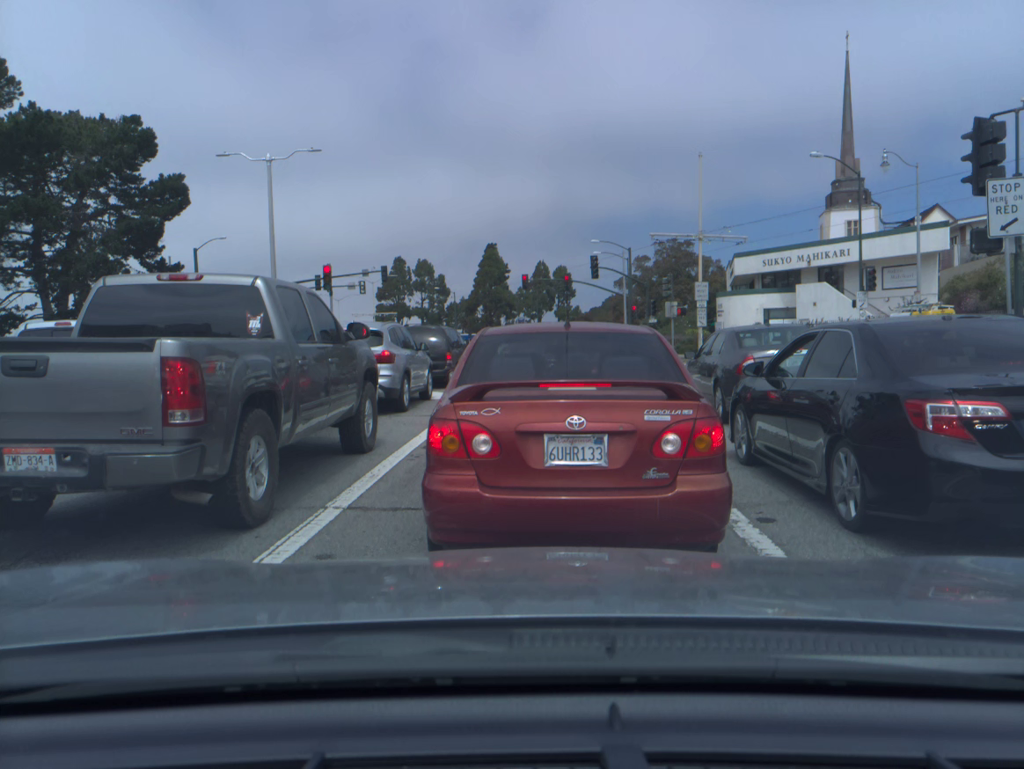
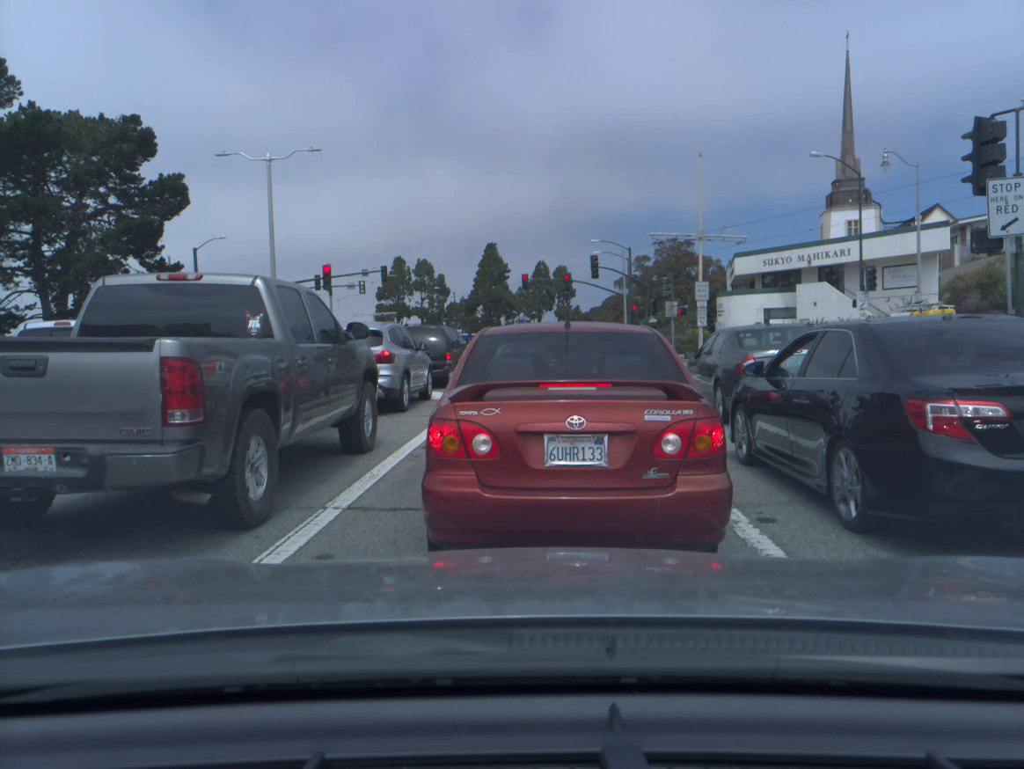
(0.0, 0.0) m; 0°
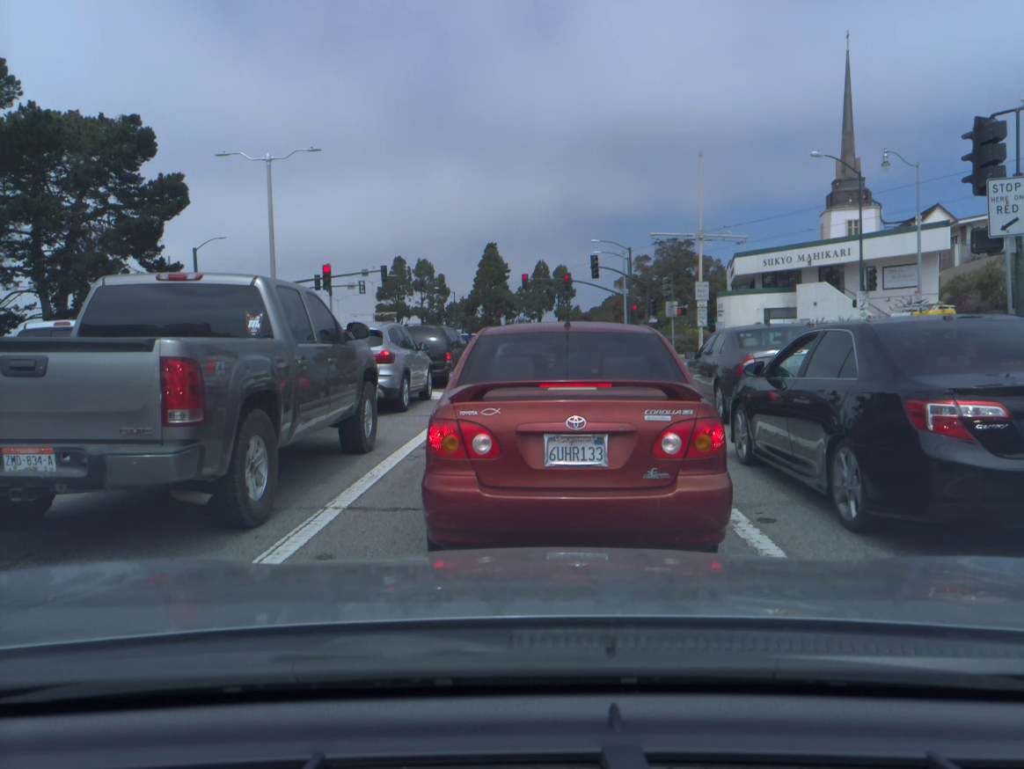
(0.0, 0.0) m; 0°
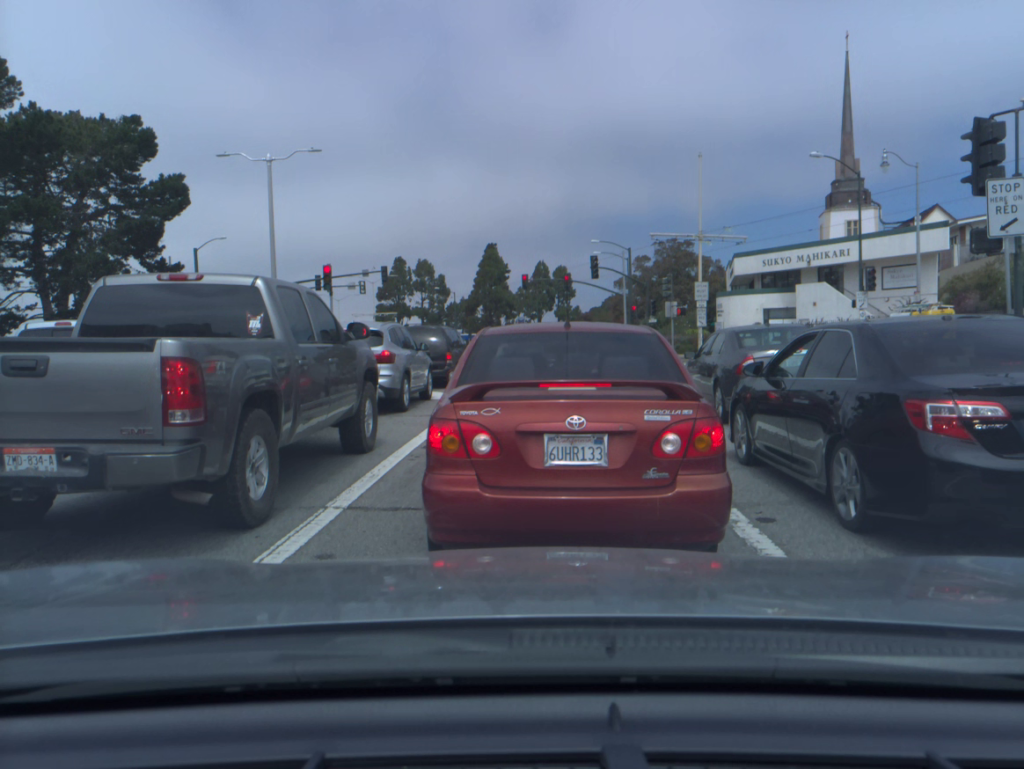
(0.0, 0.0) m; 0°
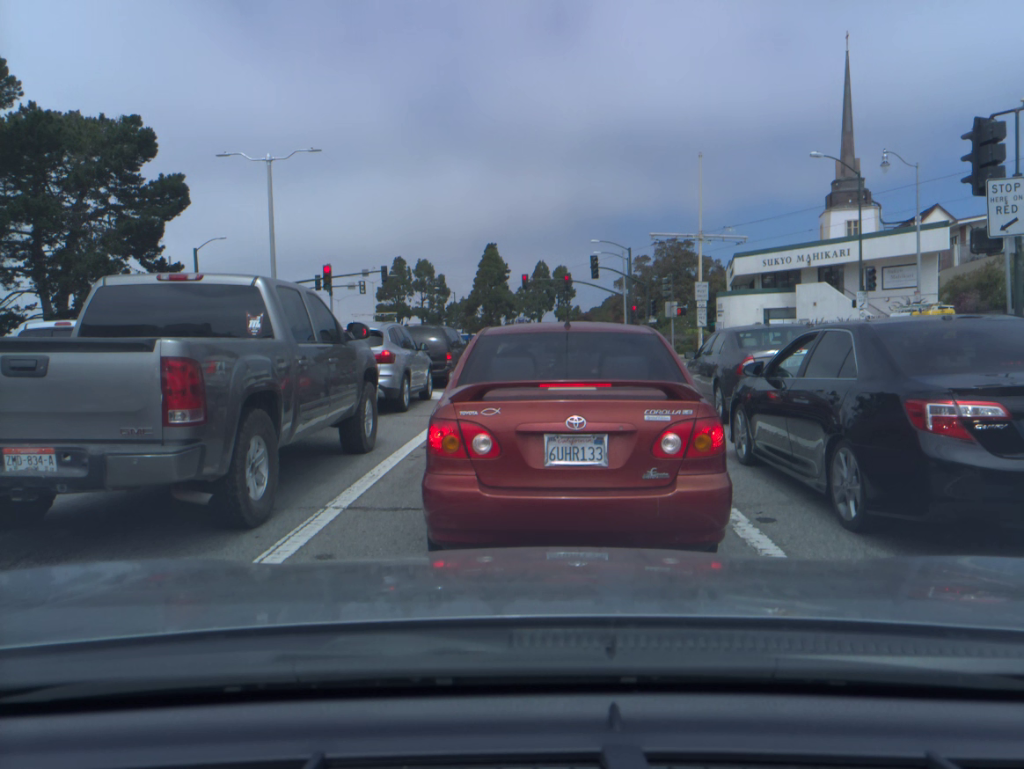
(0.0, 0.0) m; 0°
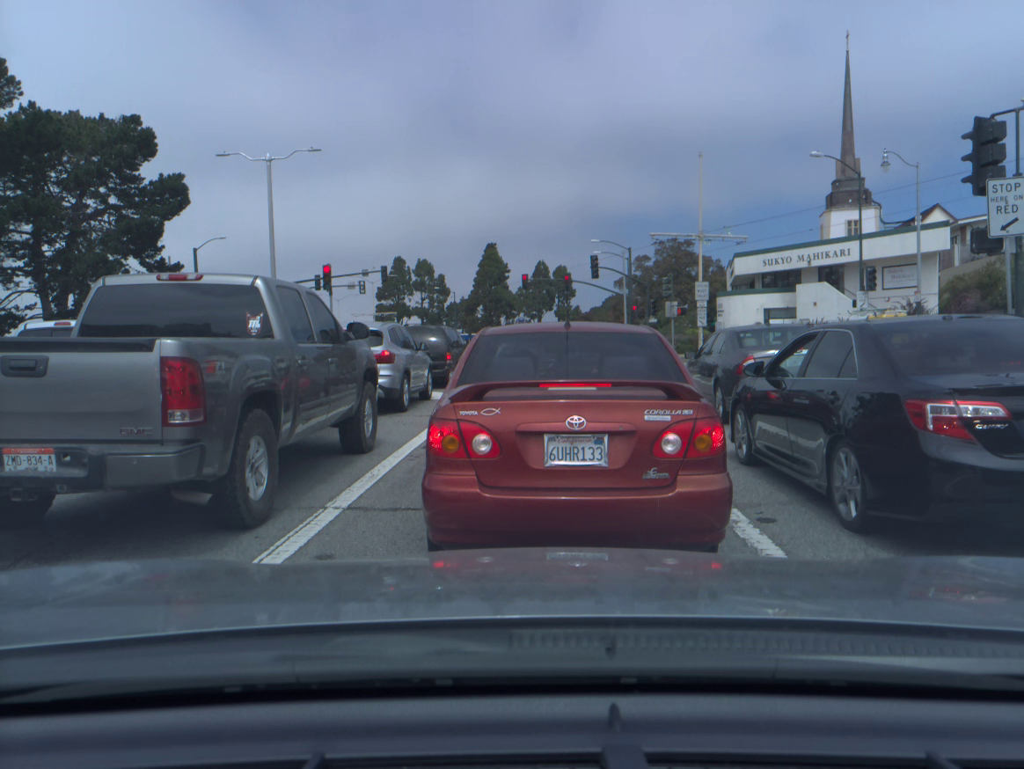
(0.0, 0.0) m; 0°
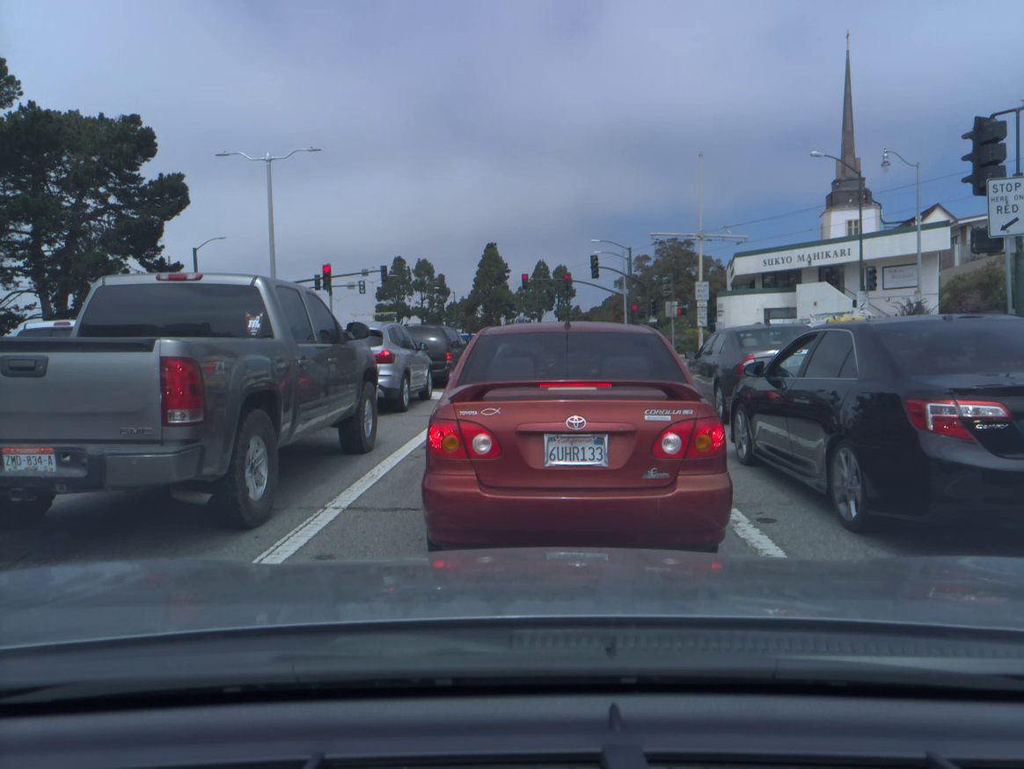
(0.0, 0.0) m; 0°
